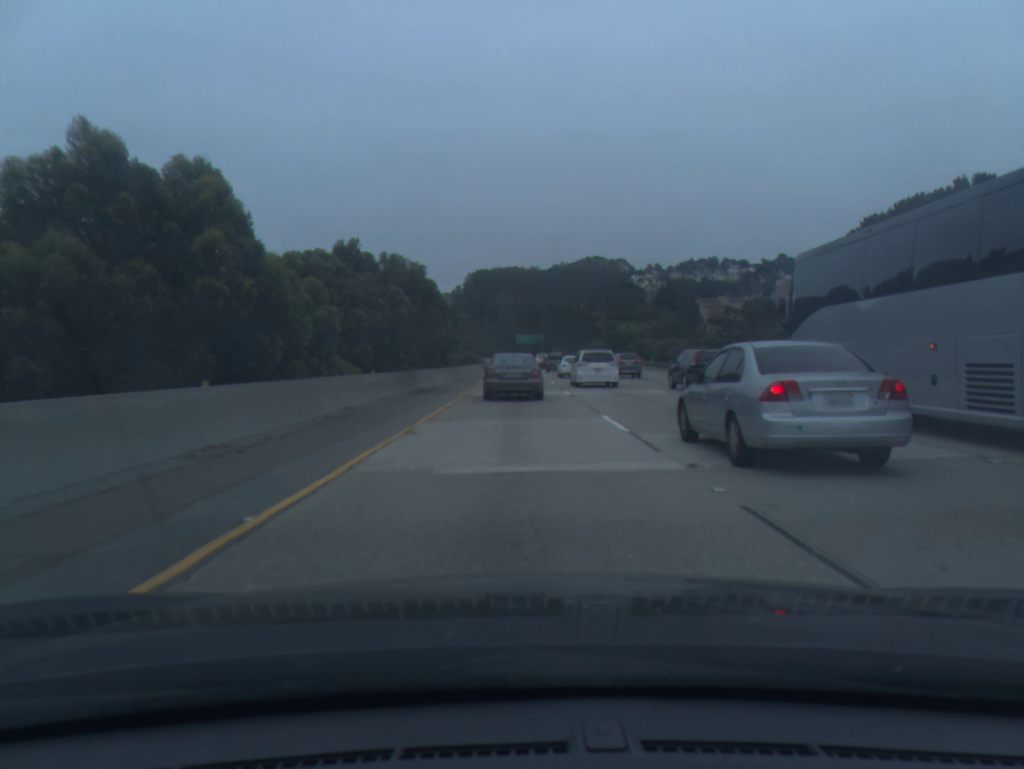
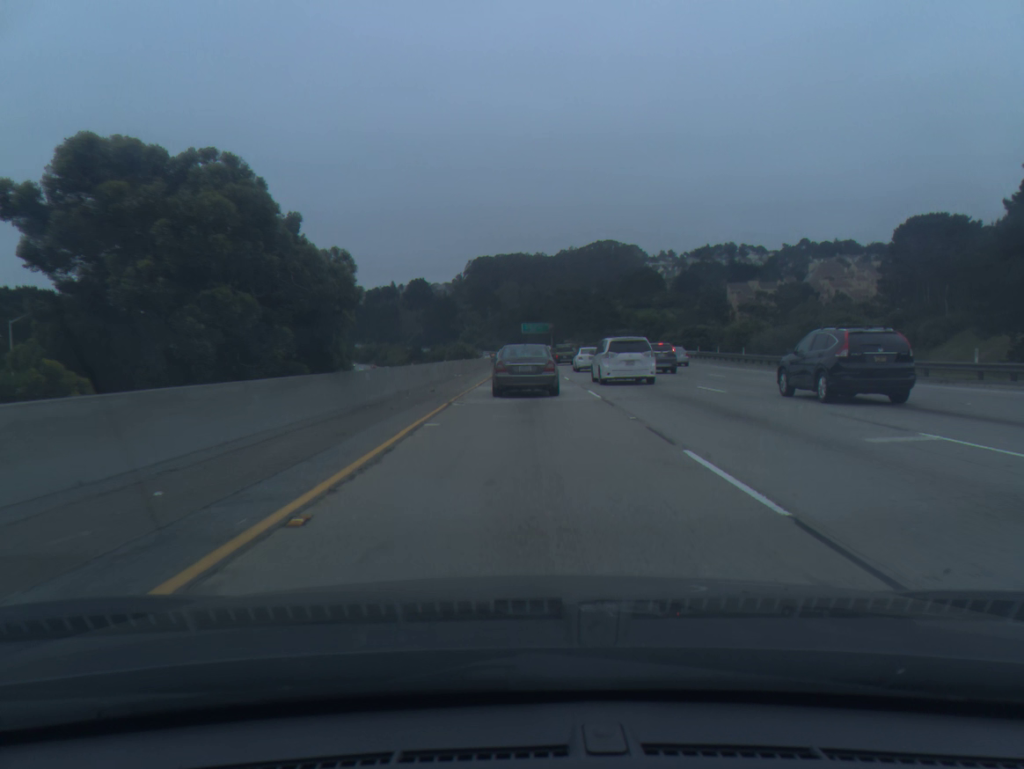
(0.0, +36.4) m; 0°
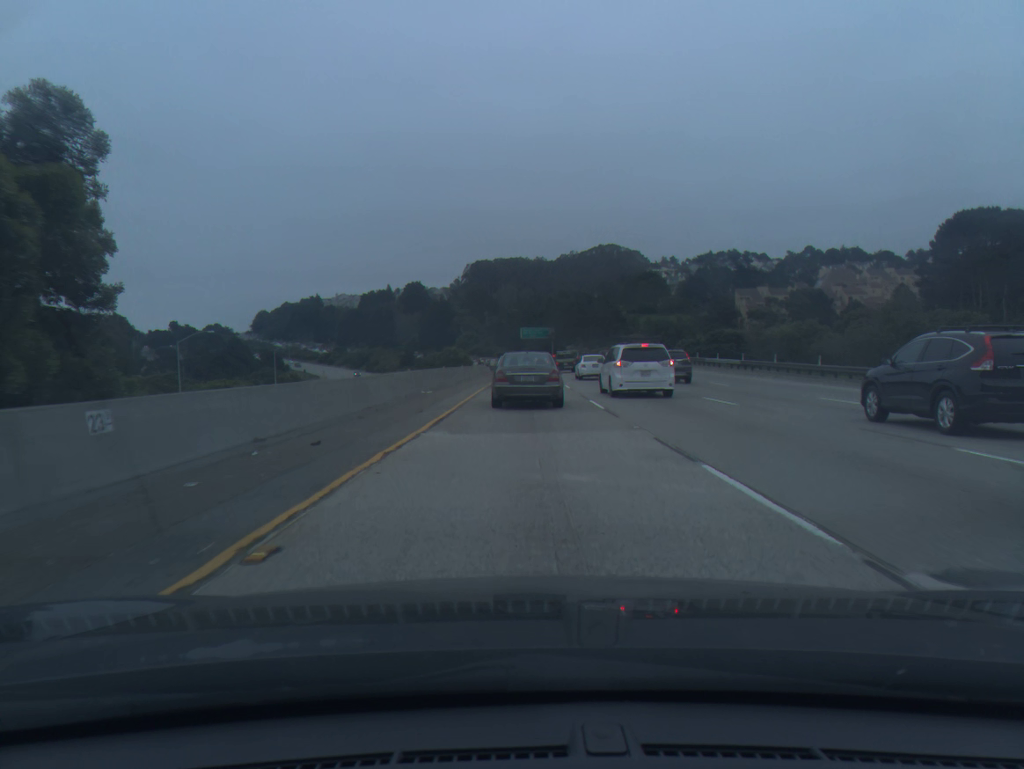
(0.0, +15.4) m; 0°
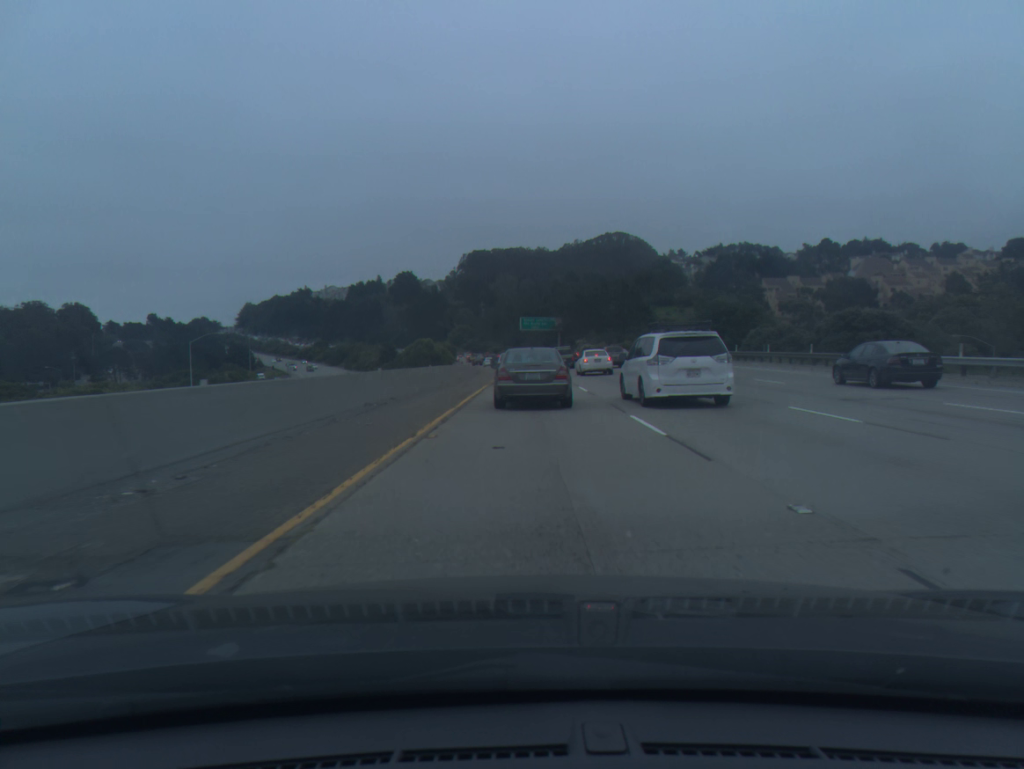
(+0.1, +37.0) m; 0°
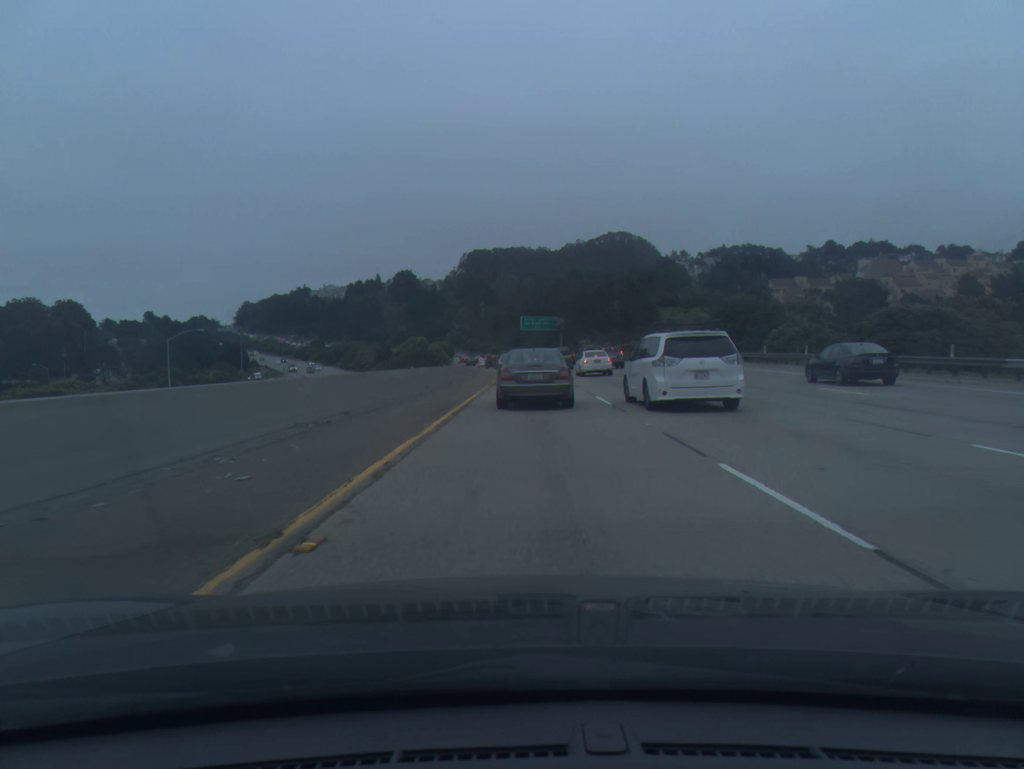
(0.0, +6.9) m; 0°
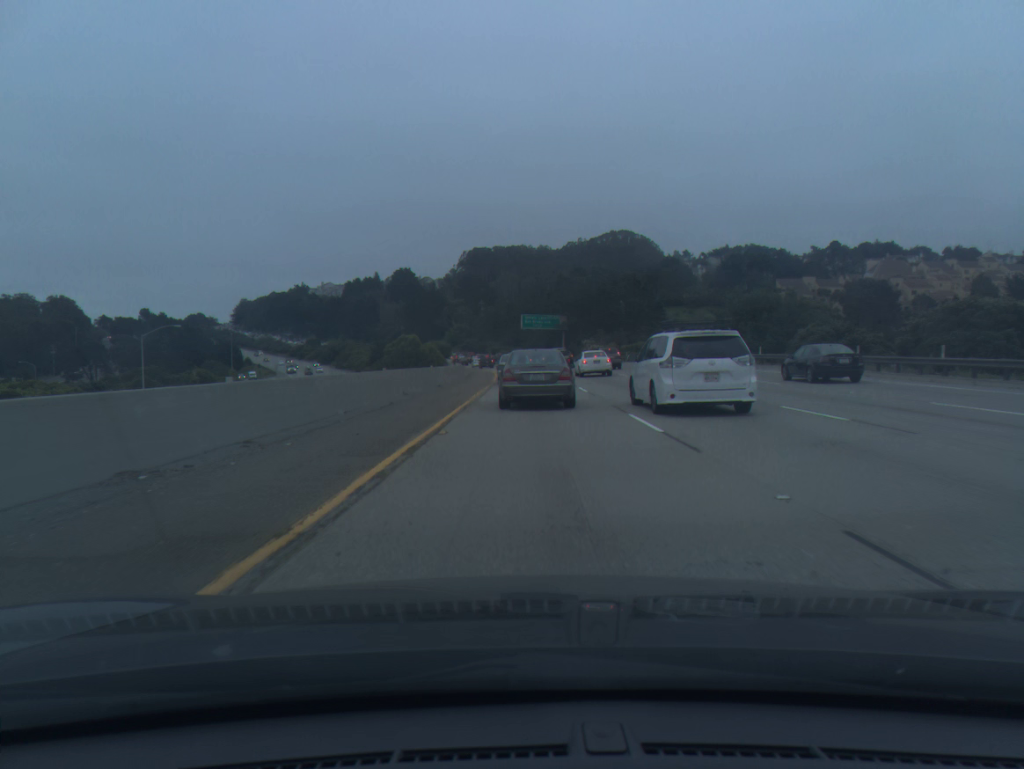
(0.0, +6.9) m; 0°
